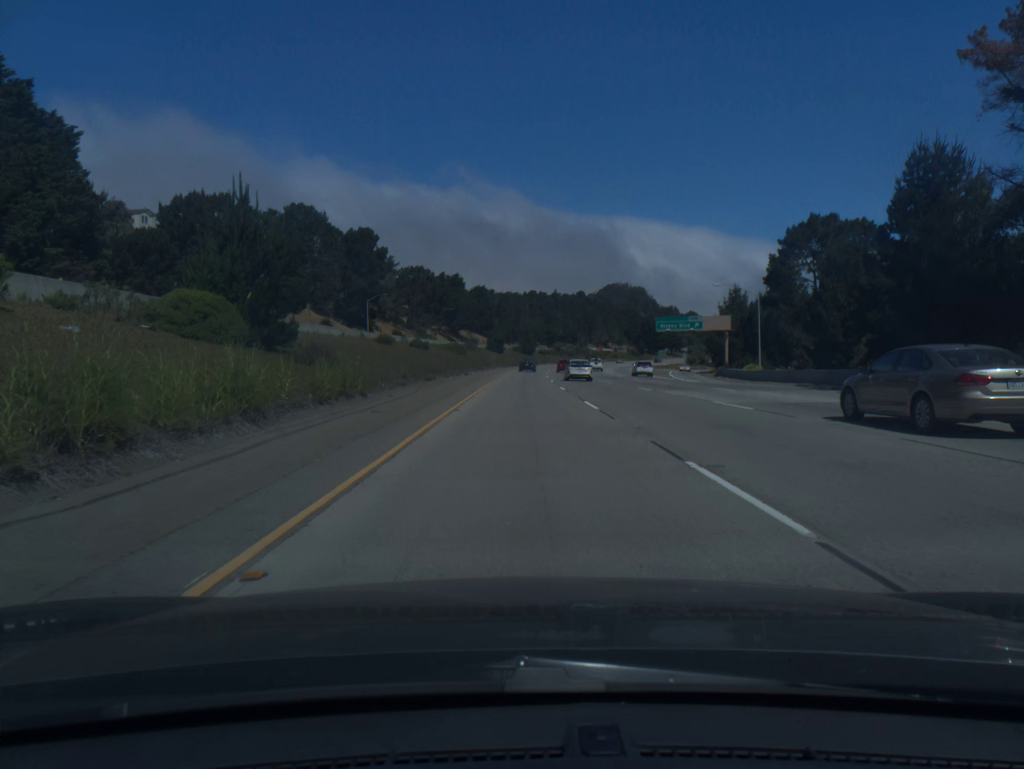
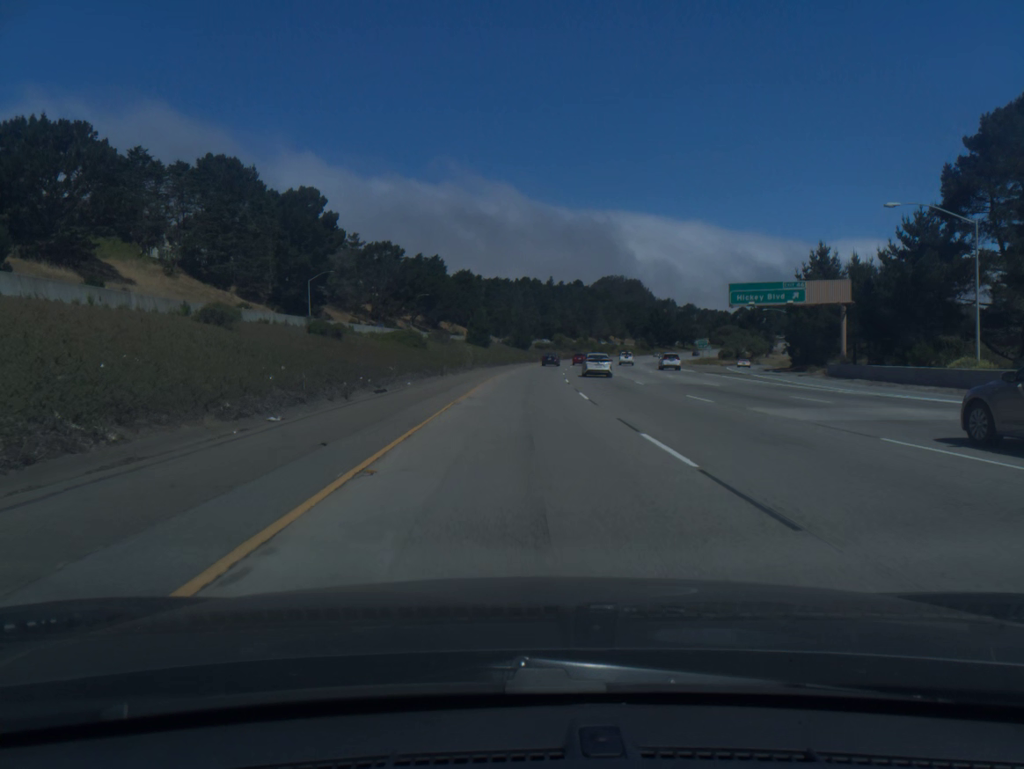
(+0.1, +40.3) m; +1°
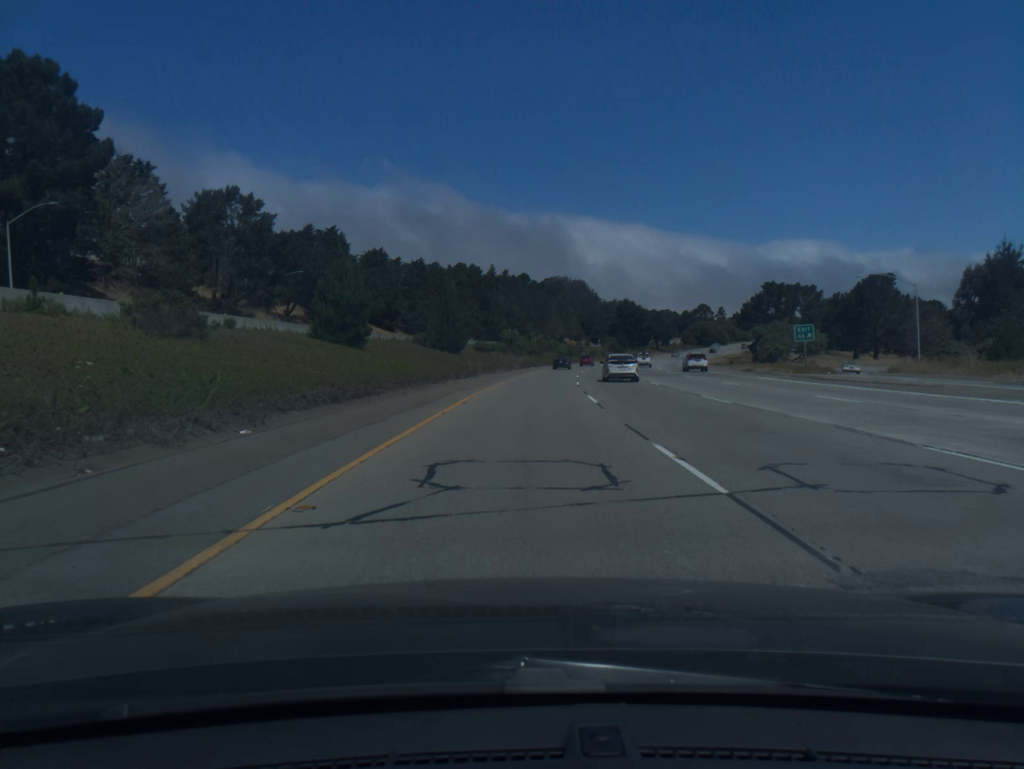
(+1.7, +60.1) m; +4°
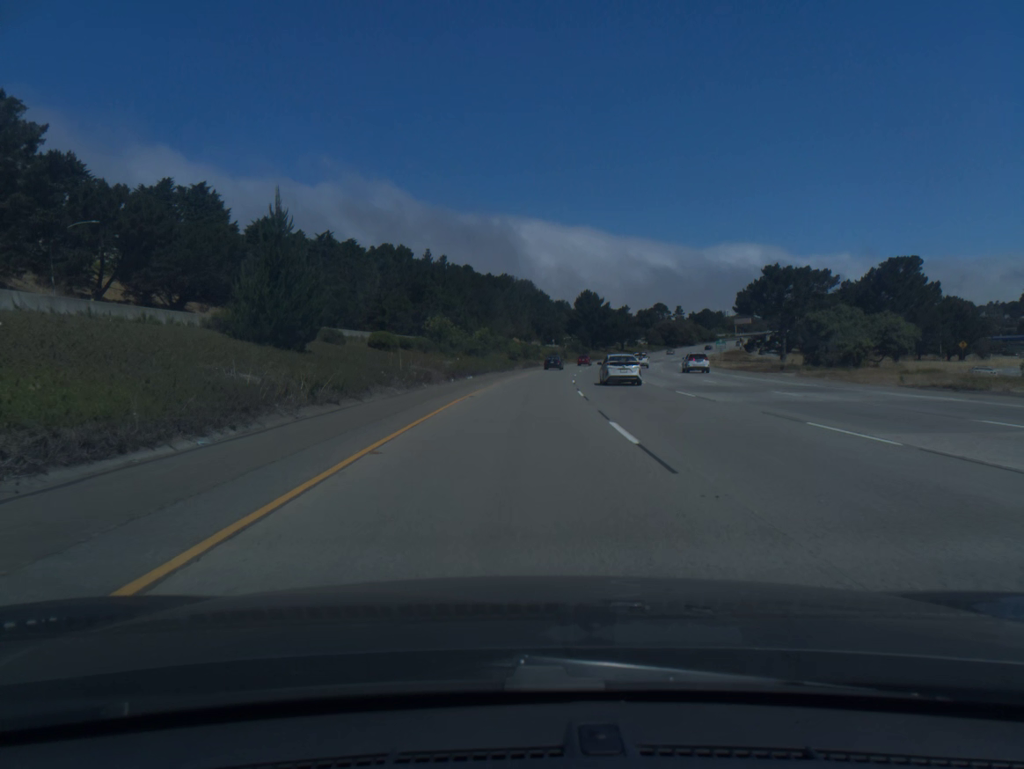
(+1.4, +39.9) m; +4°
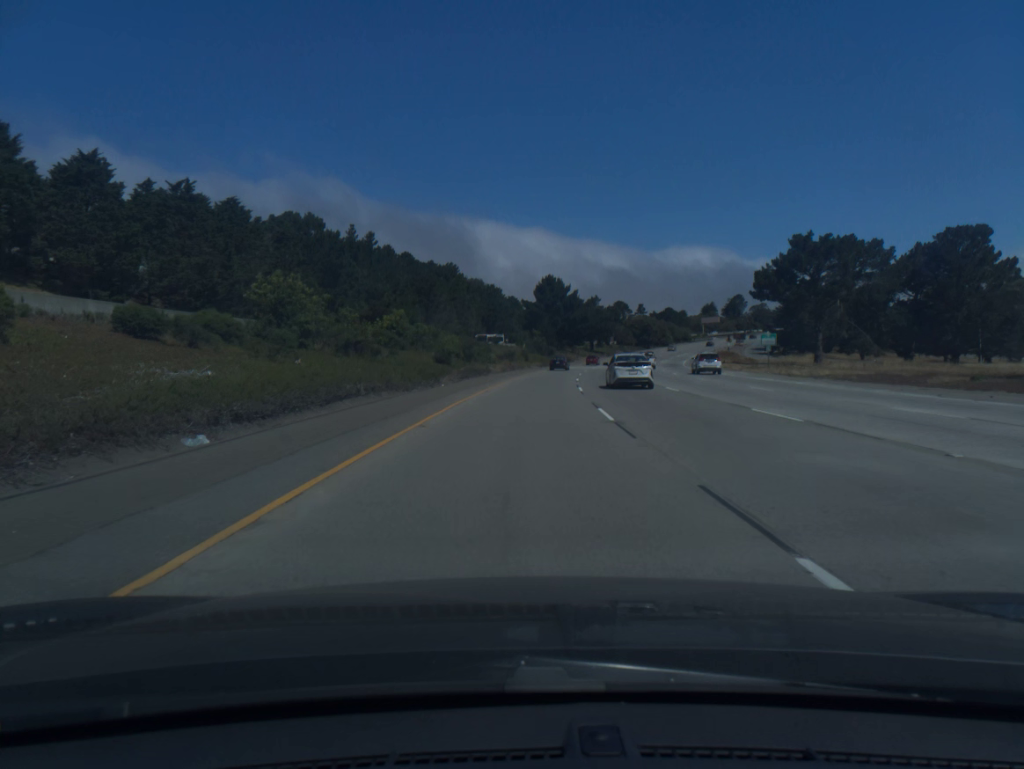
(+1.2, +39.8) m; +4°
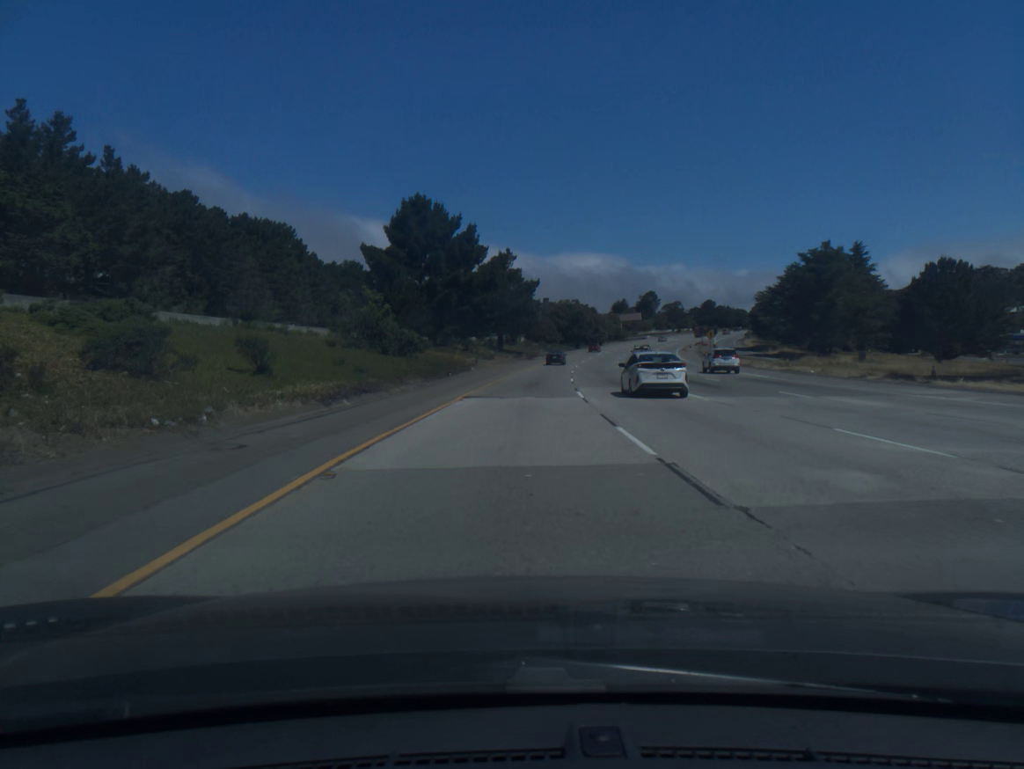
(+5.3, +79.0) m; +8°
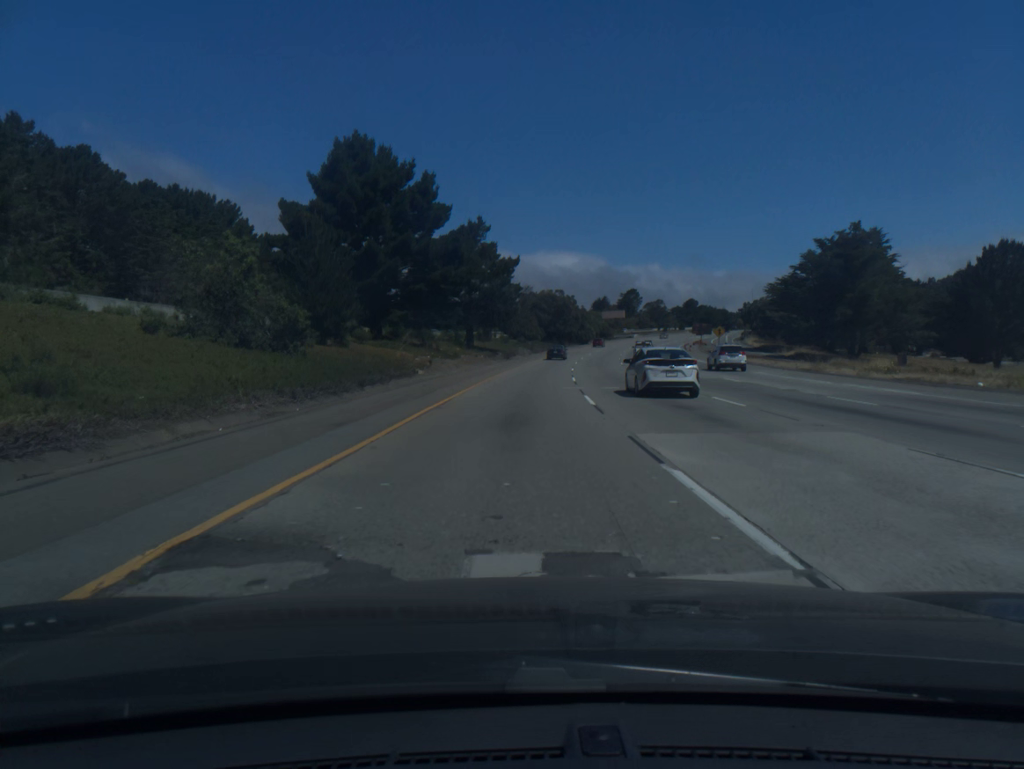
(+0.3, +19.7) m; +2°
